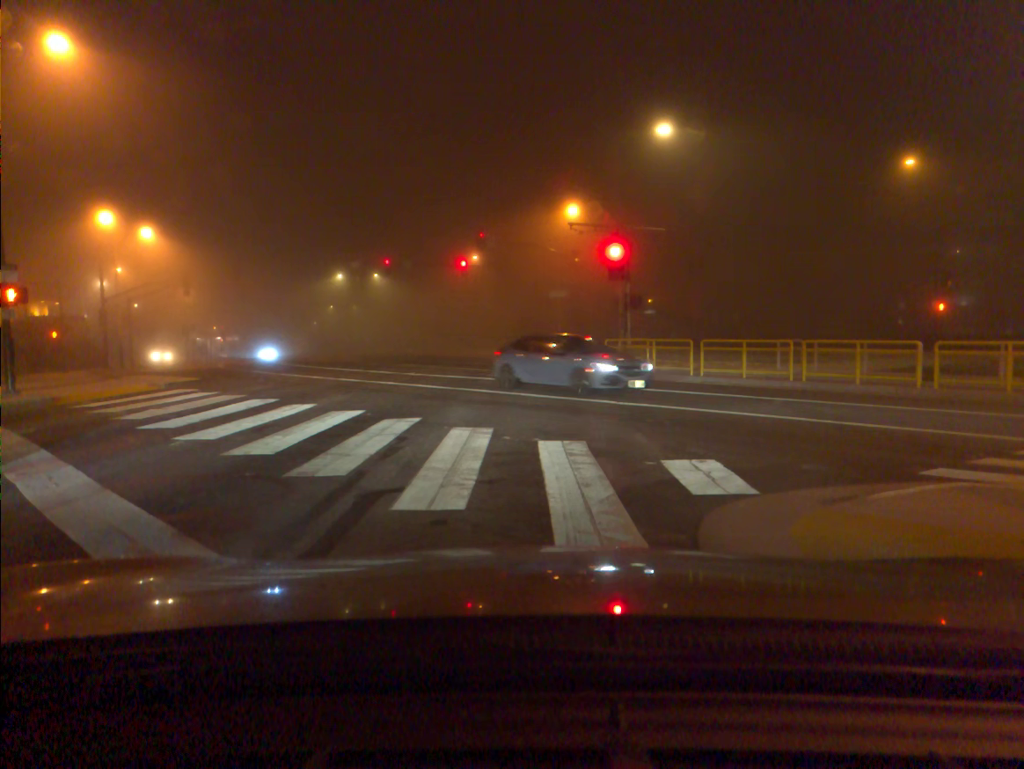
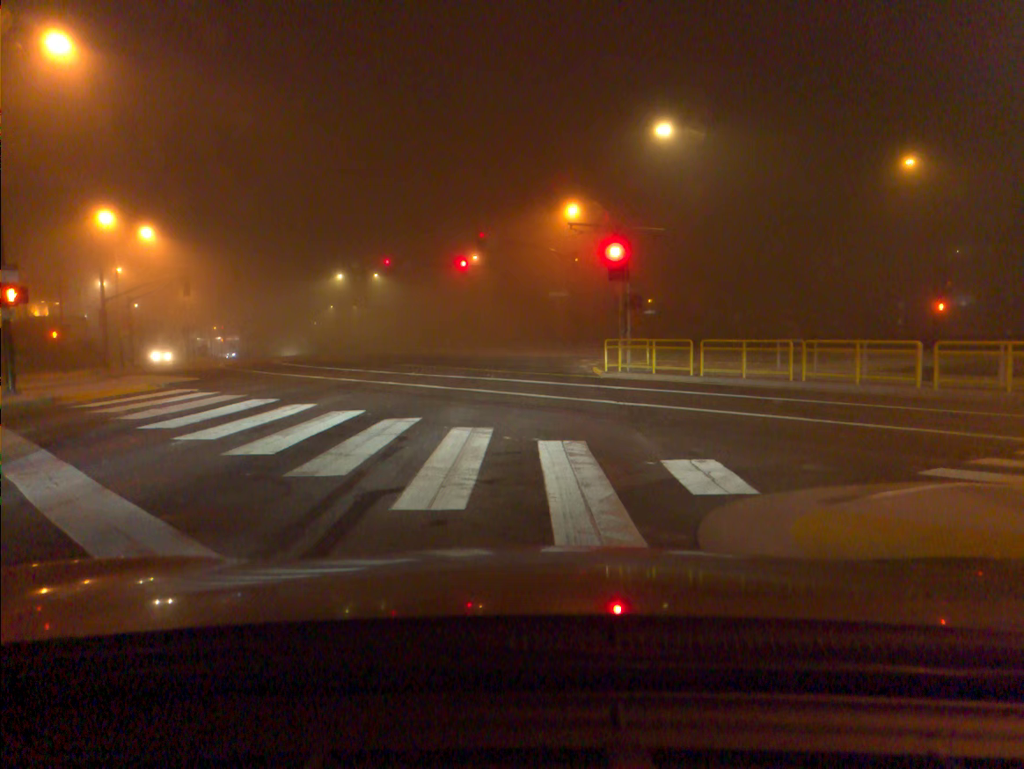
(0.0, 0.0) m; 0°
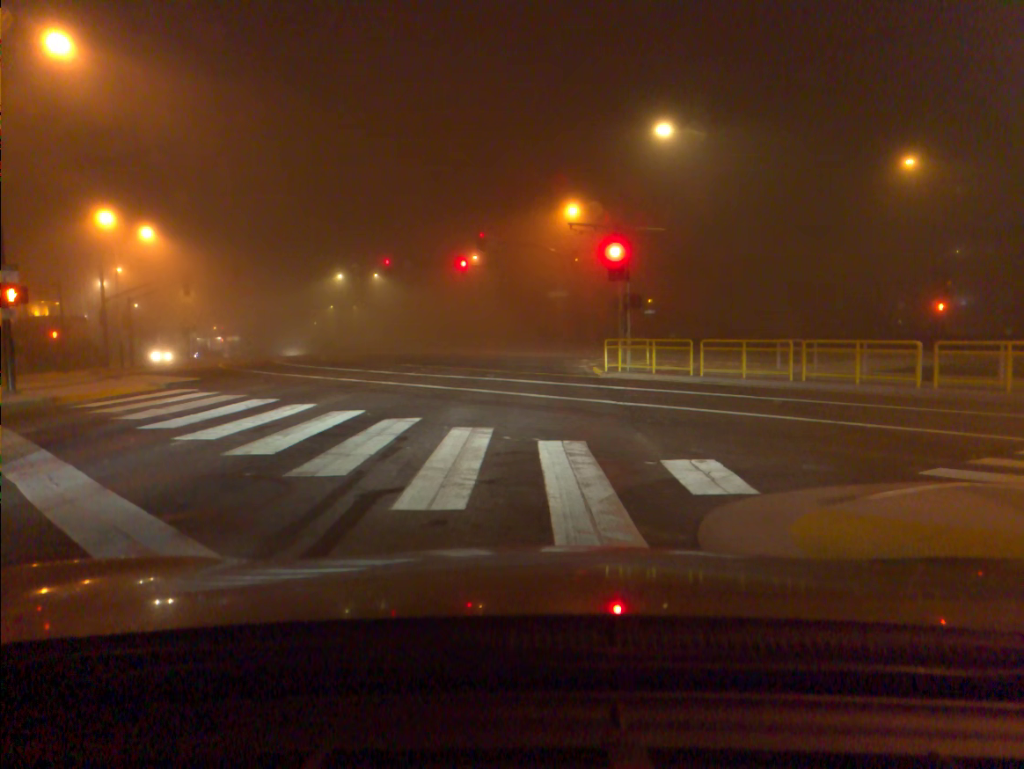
(0.0, 0.0) m; 0°
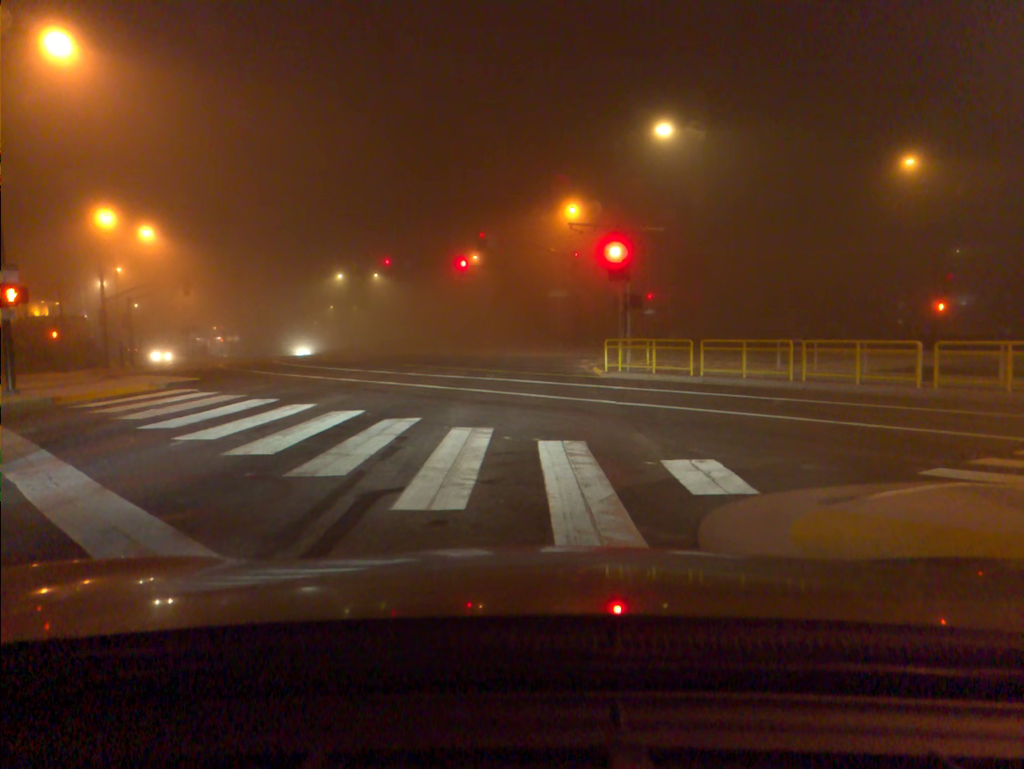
(0.0, 0.0) m; 0°
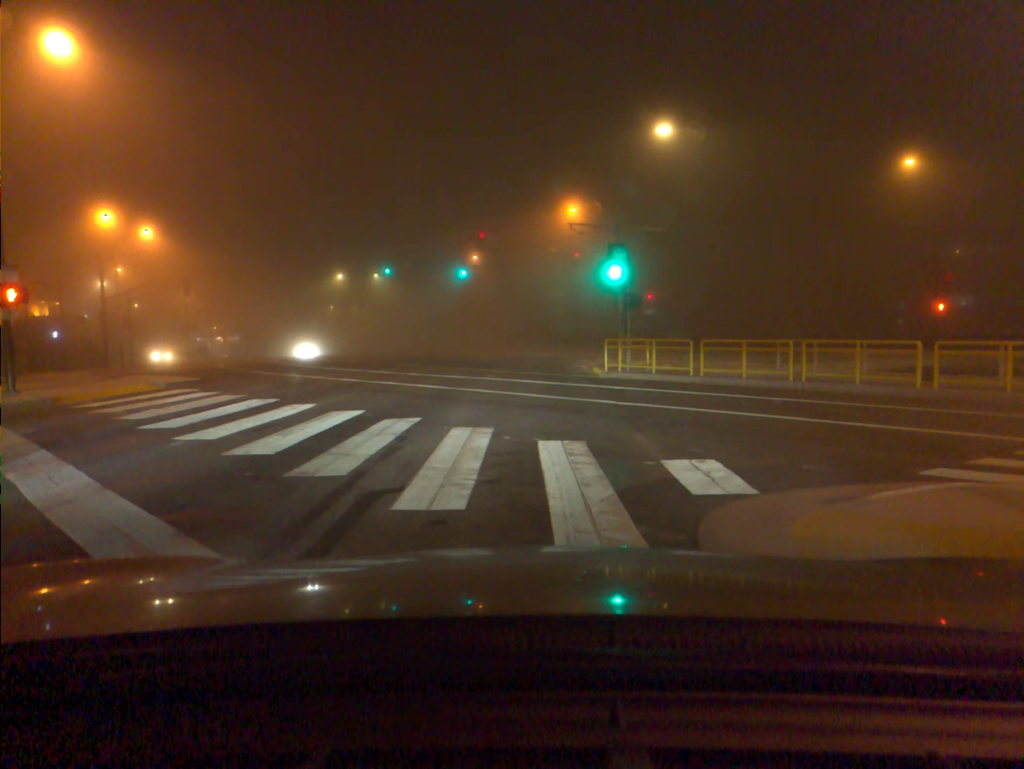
(0.0, 0.0) m; 0°
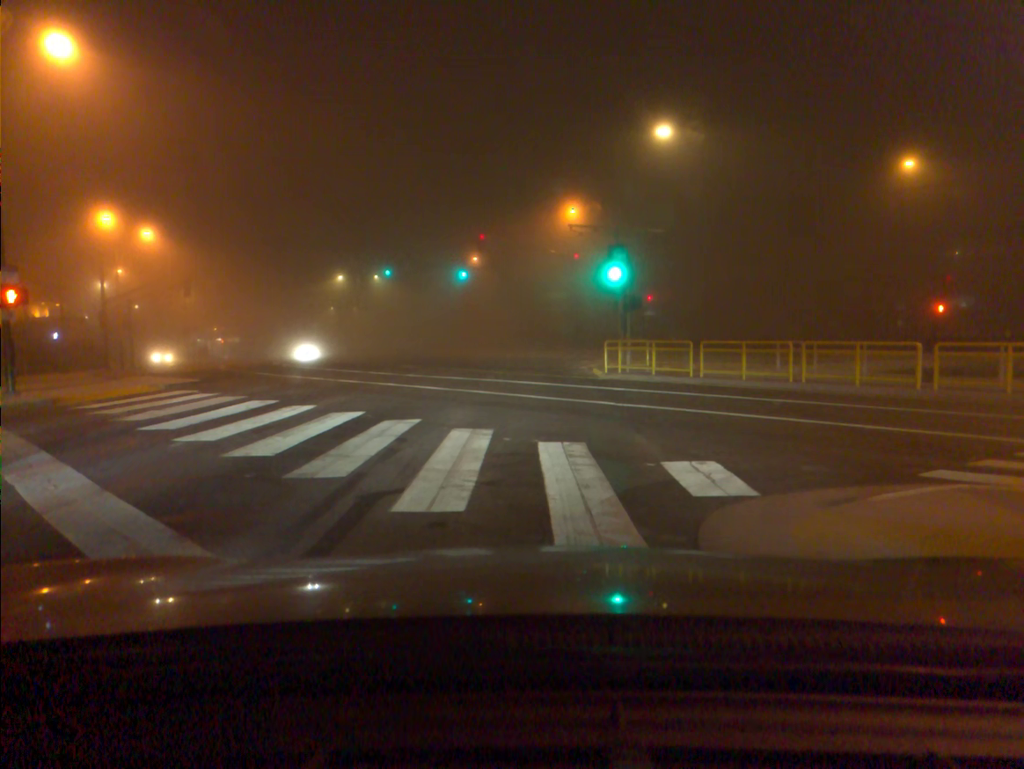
(0.0, 0.0) m; 0°
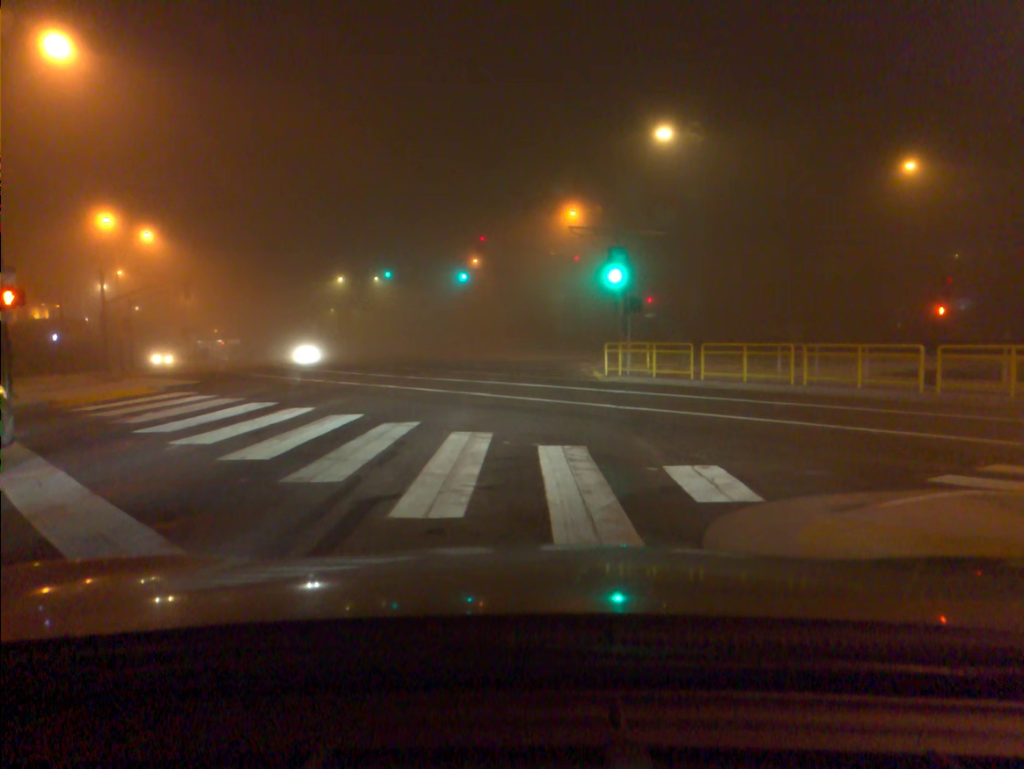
(0.0, +0.1) m; 0°
